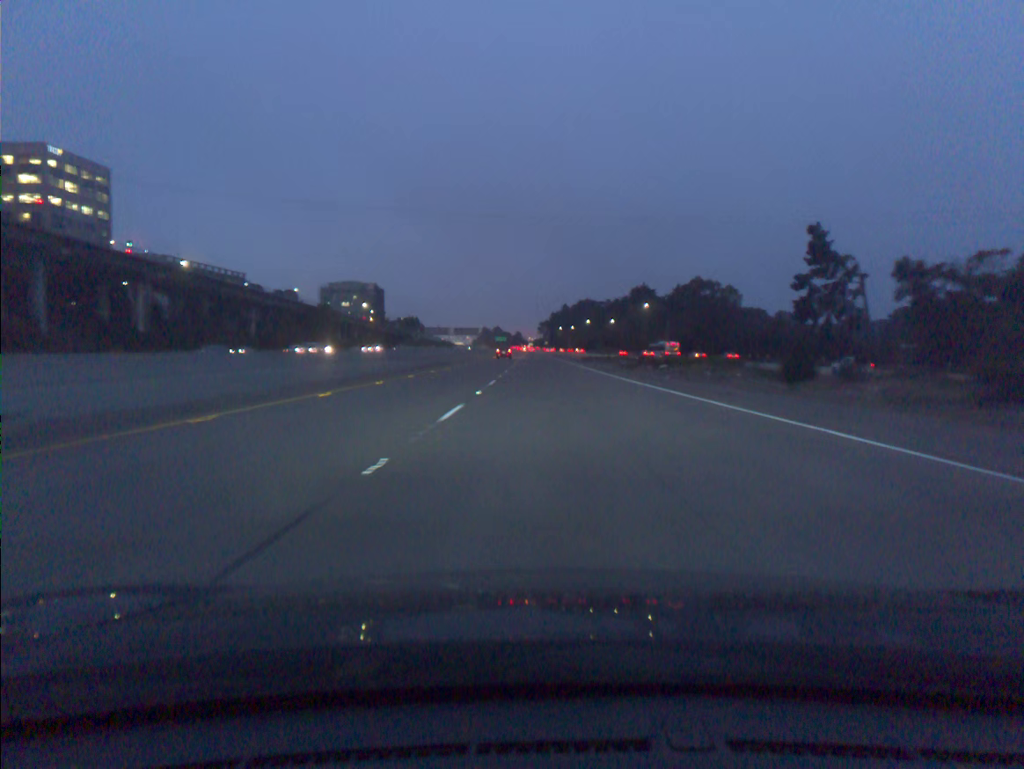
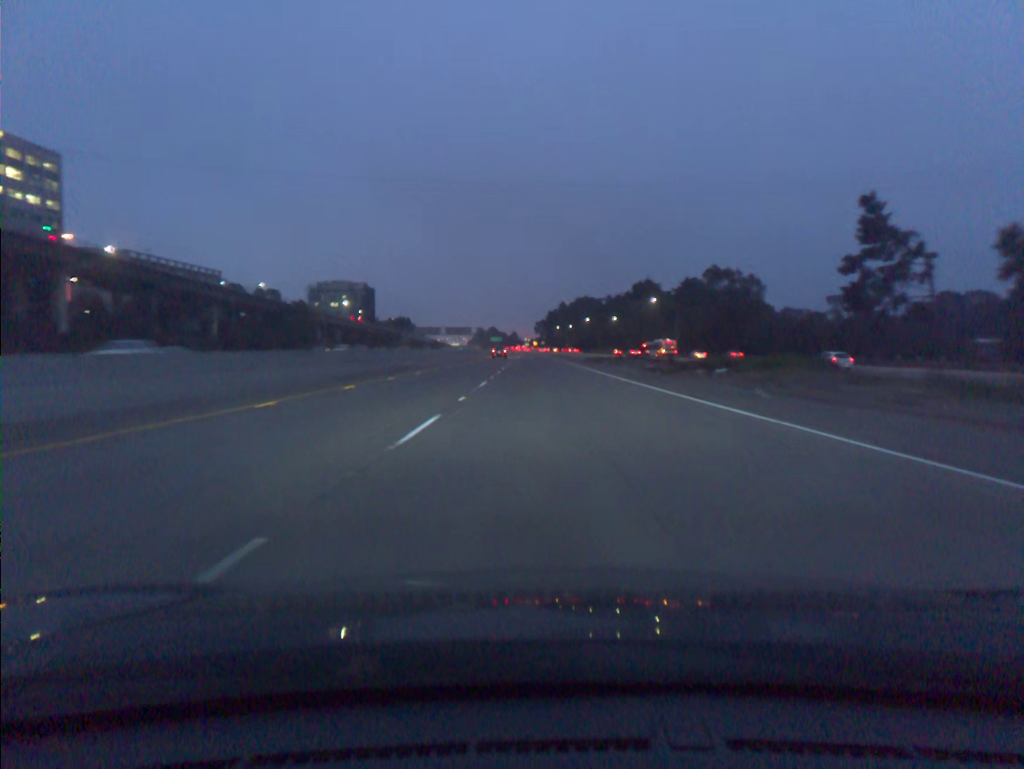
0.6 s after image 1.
(0.0, +18.3) m; 0°
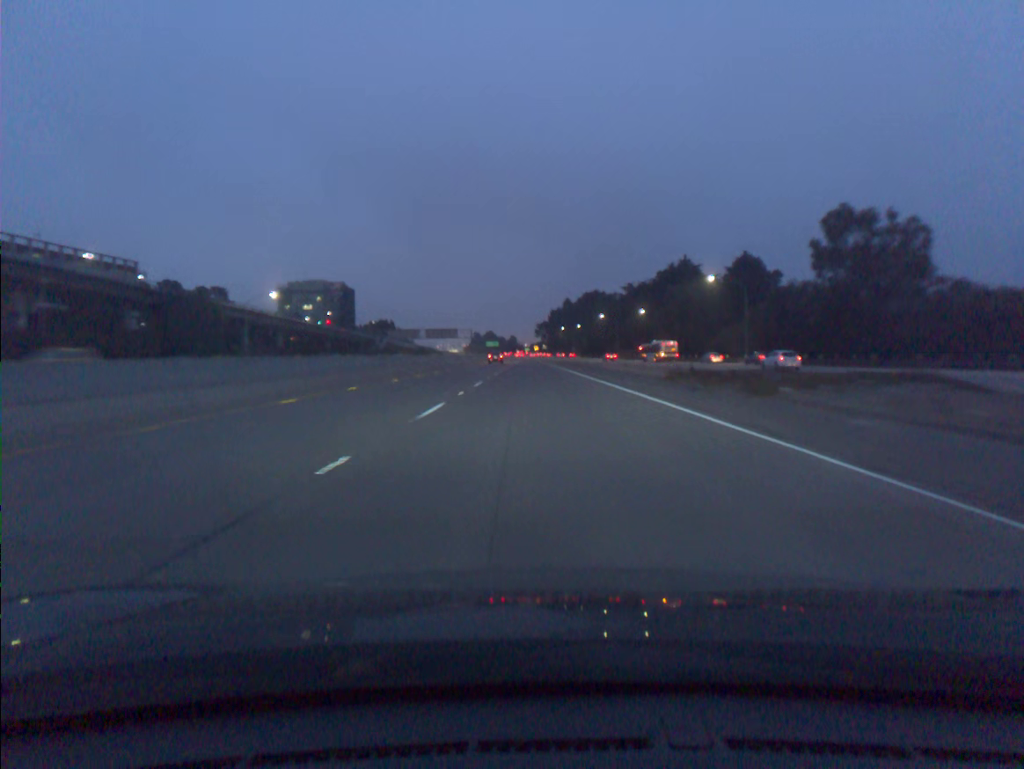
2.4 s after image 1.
(0.0, +54.9) m; 0°
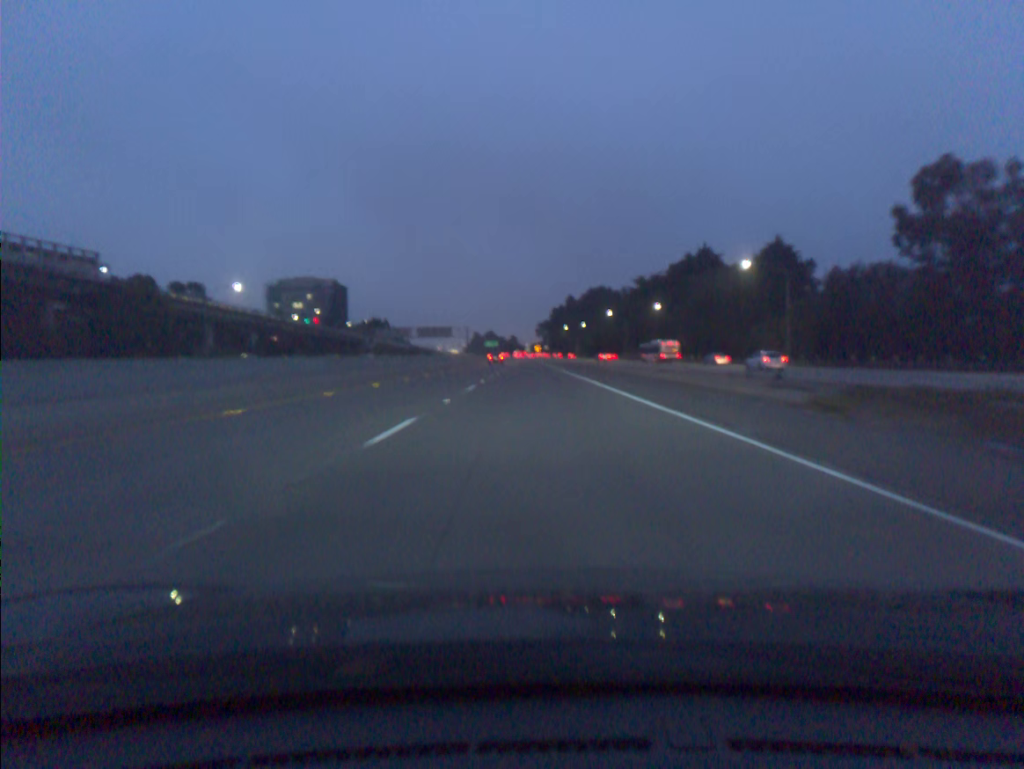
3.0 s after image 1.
(0.0, +18.3) m; 0°
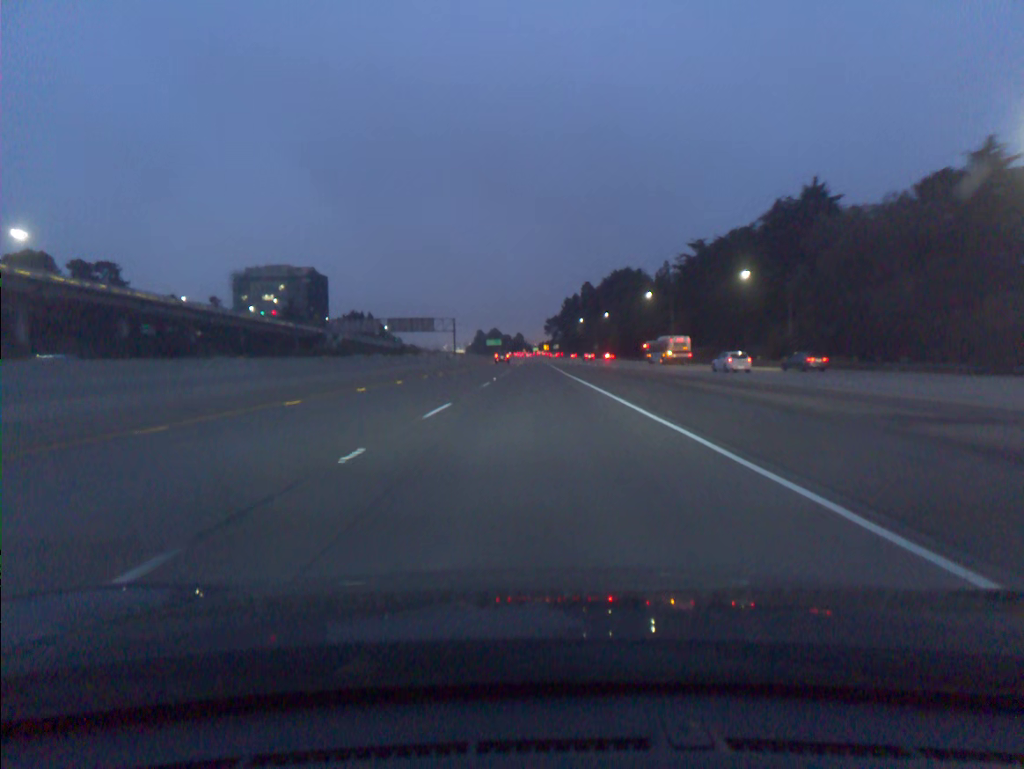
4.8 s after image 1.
(-0.2, +54.7) m; -1°
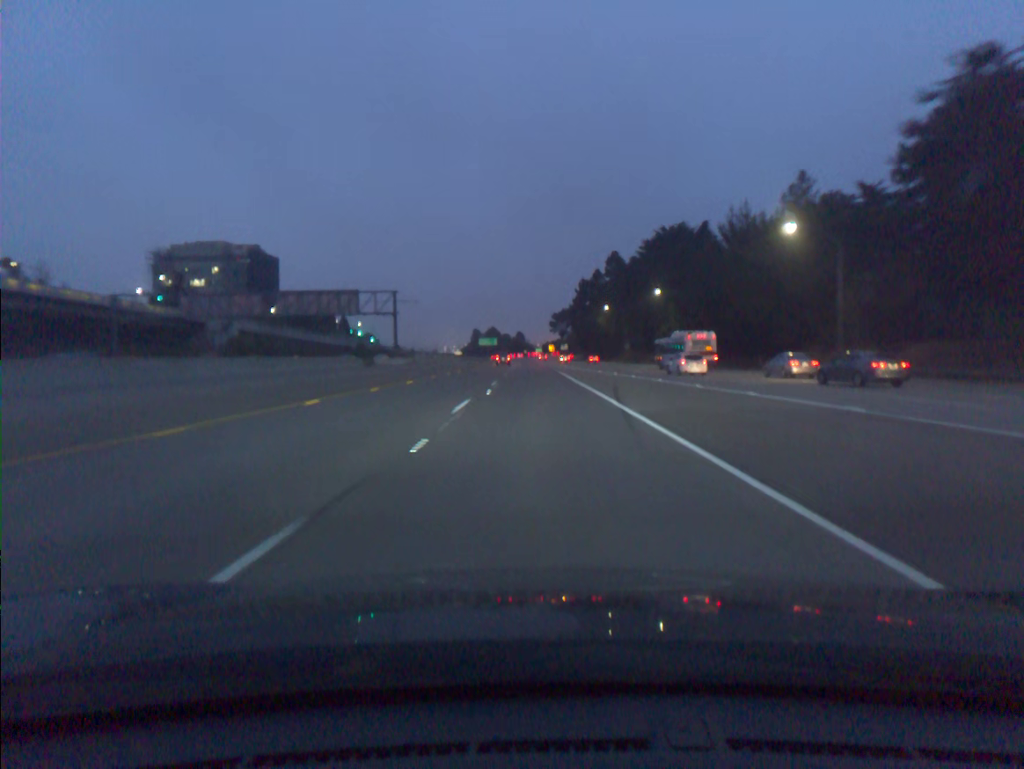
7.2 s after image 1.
(-0.3, +72.9) m; 0°
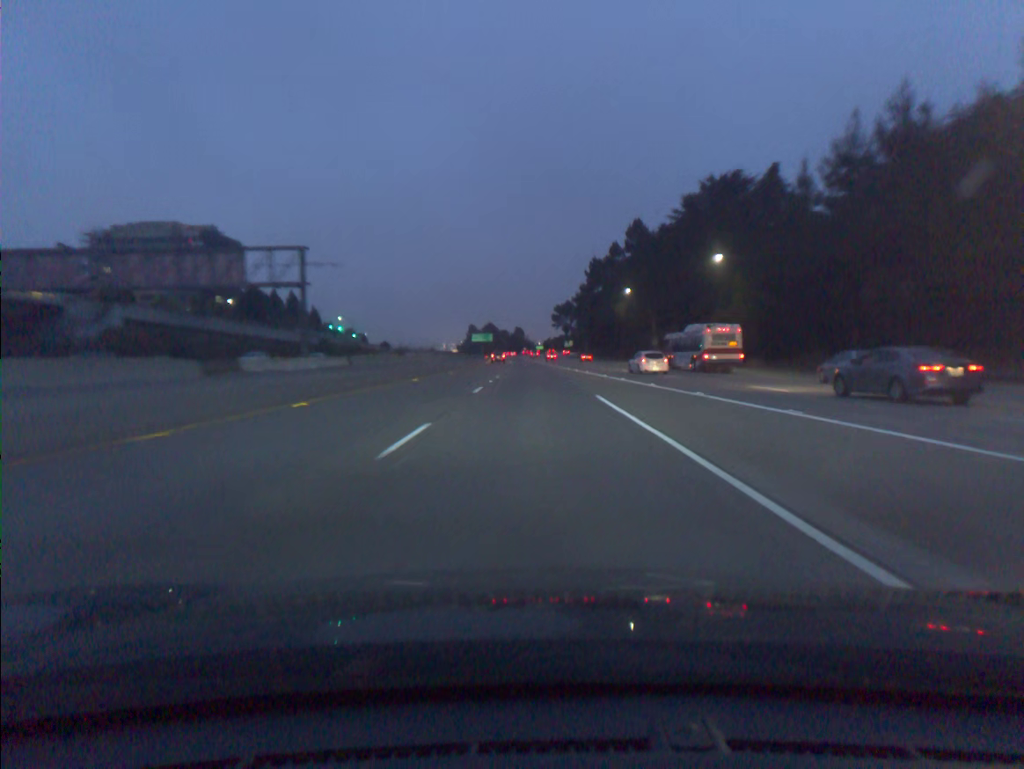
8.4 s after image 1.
(0.0, +36.5) m; 0°
